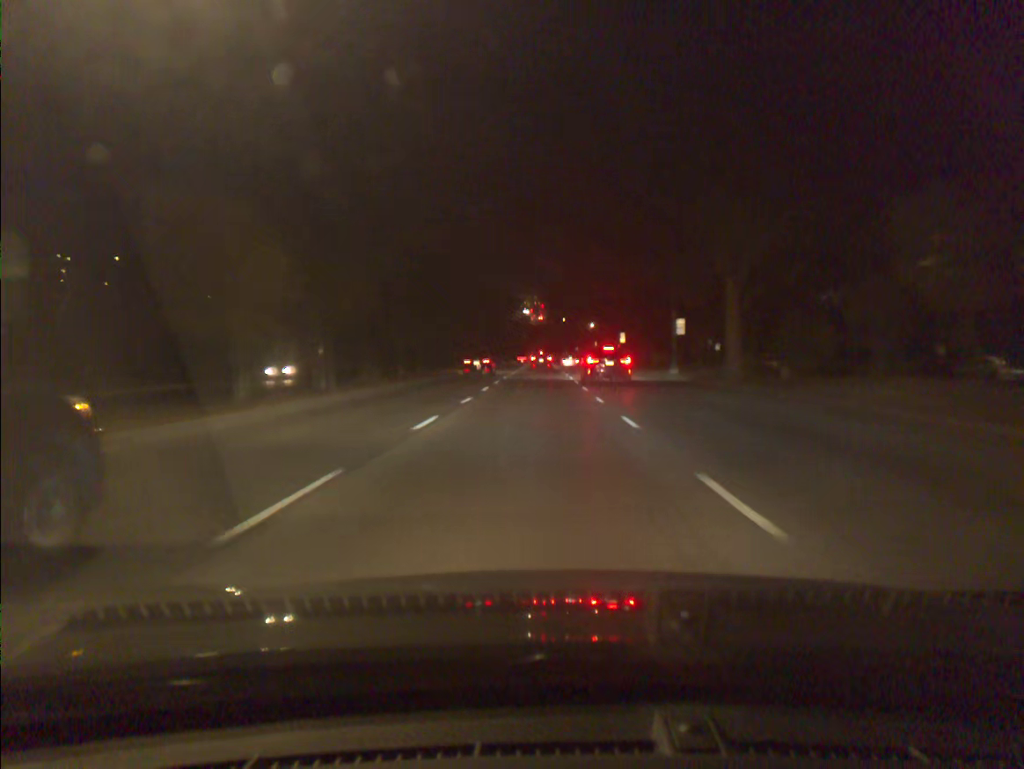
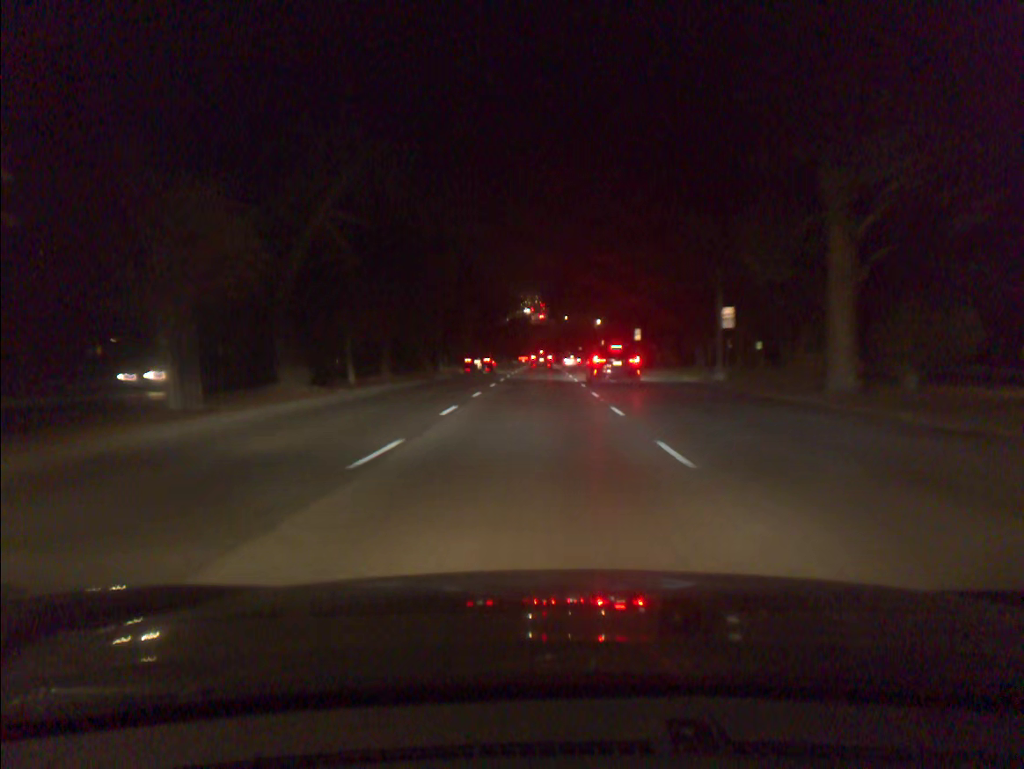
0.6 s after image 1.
(0.0, +11.7) m; 0°
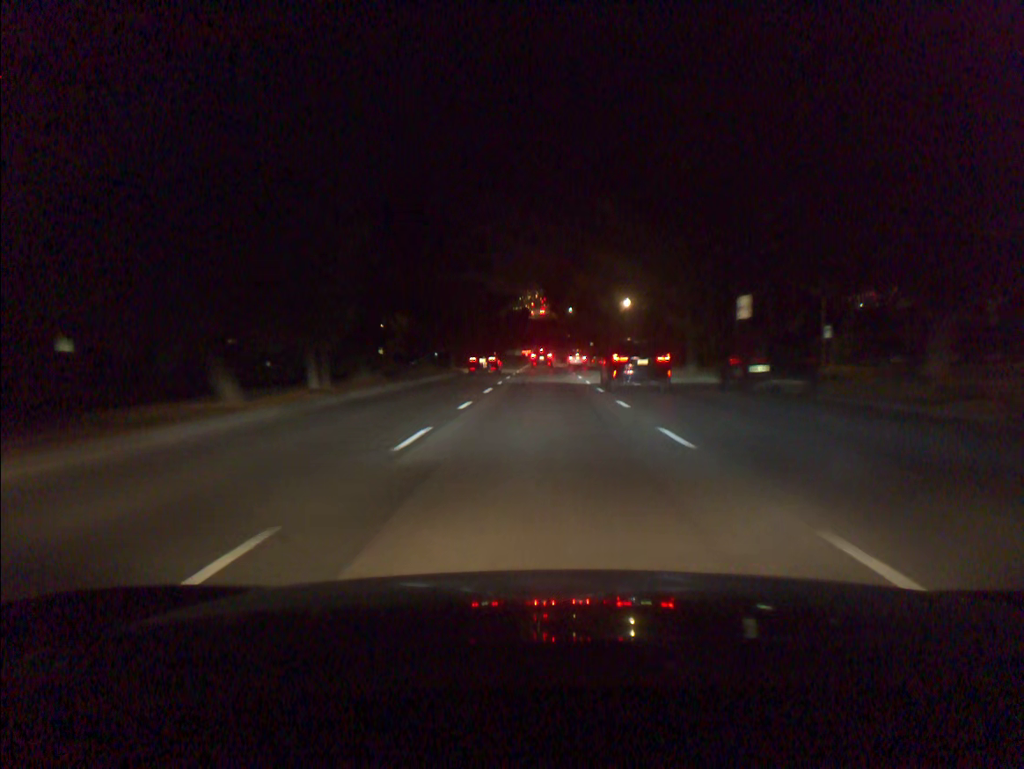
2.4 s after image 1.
(0.0, +35.3) m; 0°
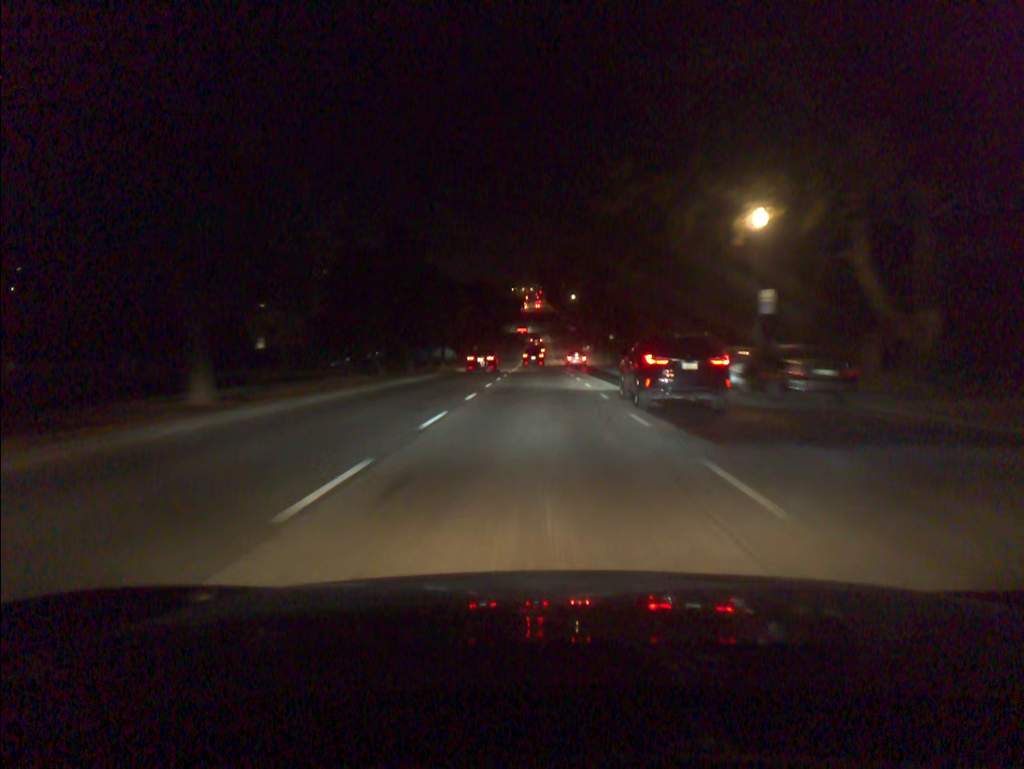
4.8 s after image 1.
(+0.1, +47.6) m; 0°
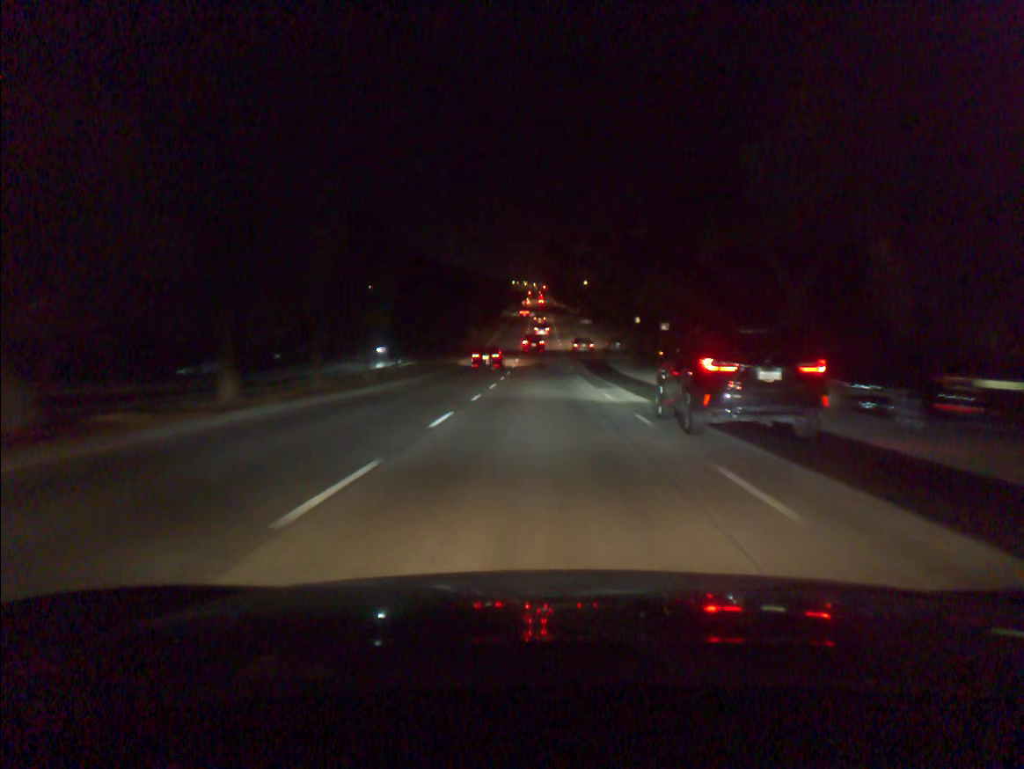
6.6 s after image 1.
(-0.1, +36.2) m; 0°
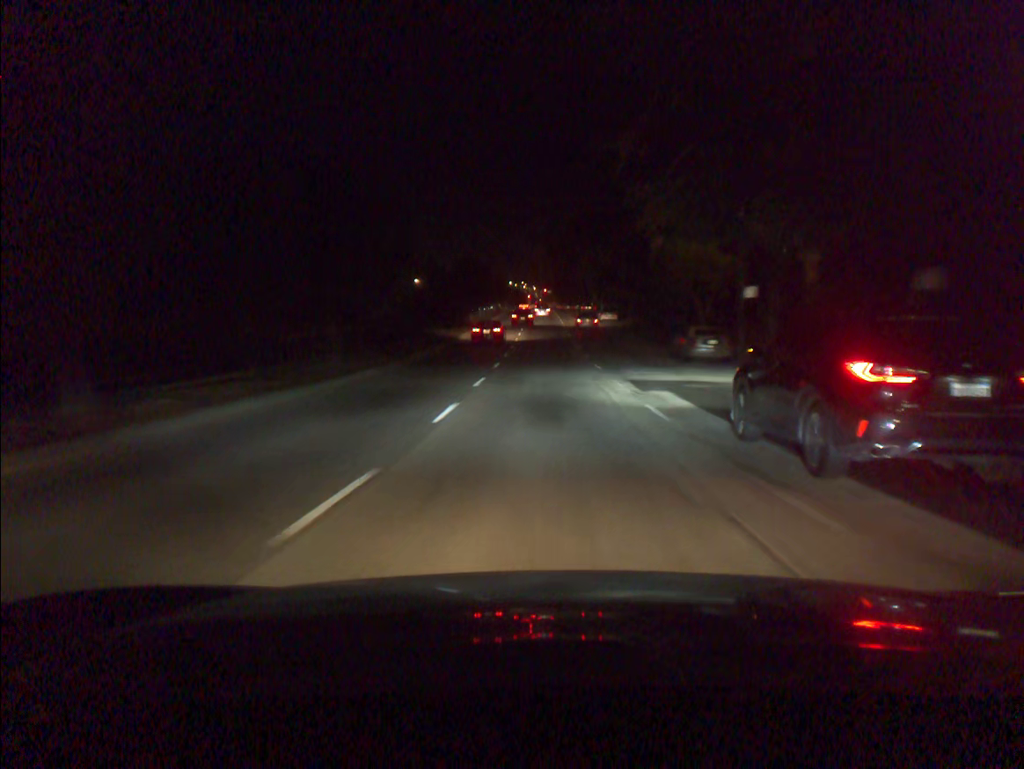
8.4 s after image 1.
(0.0, +36.7) m; 0°
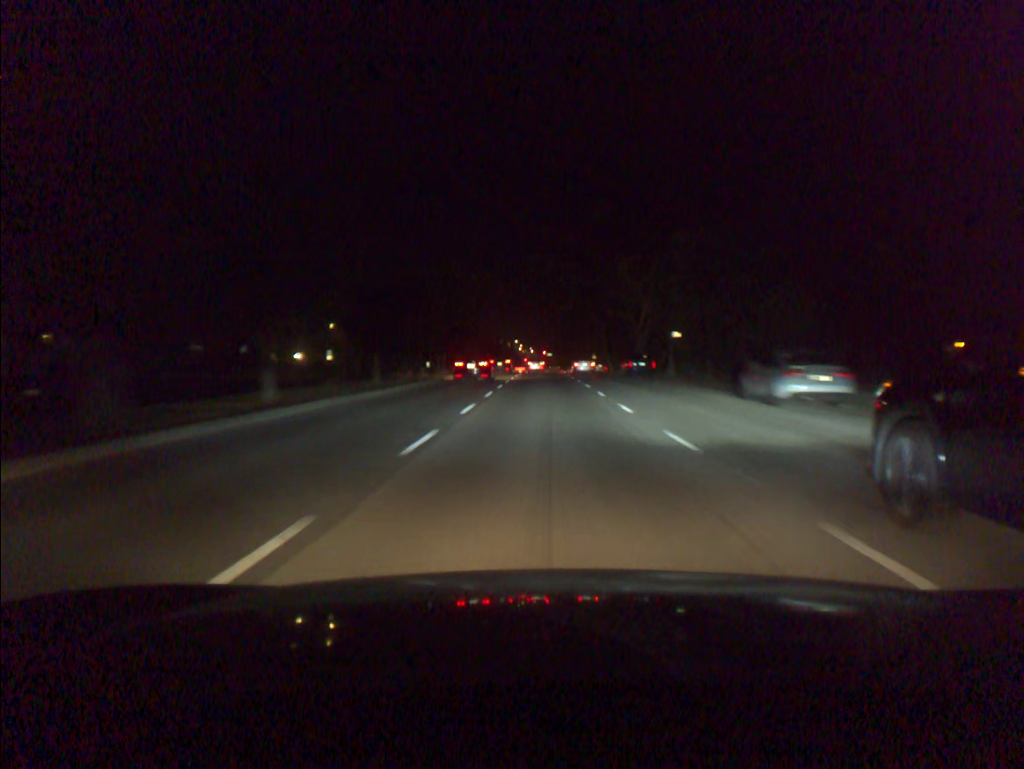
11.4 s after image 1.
(+0.3, +60.3) m; 0°
